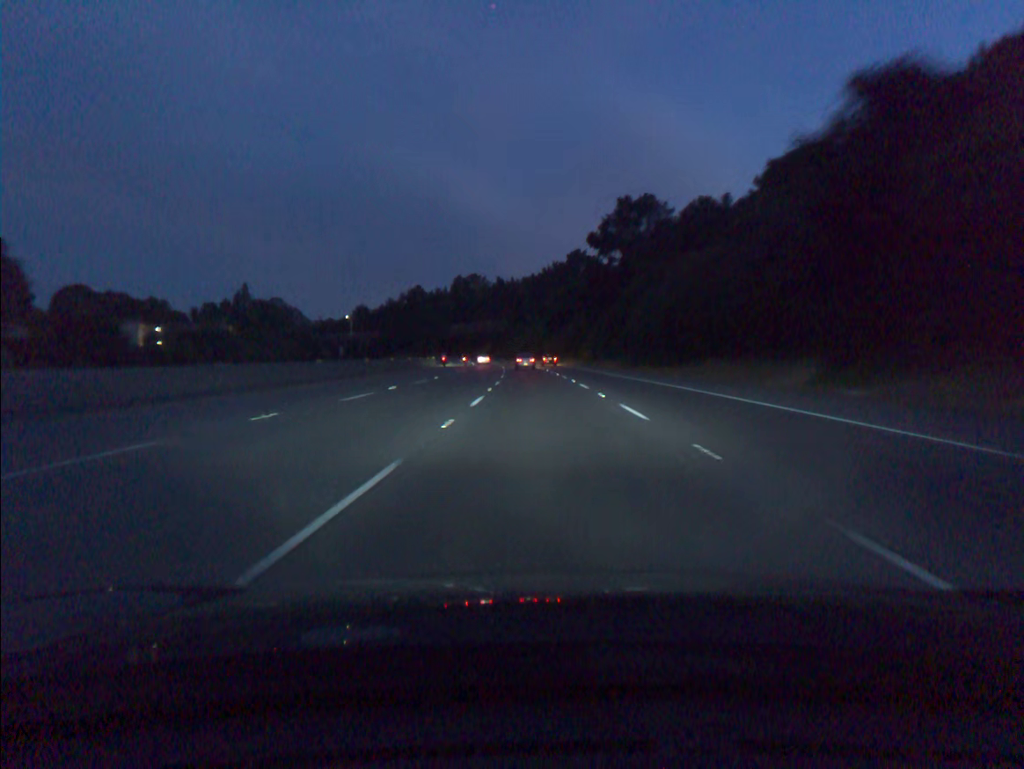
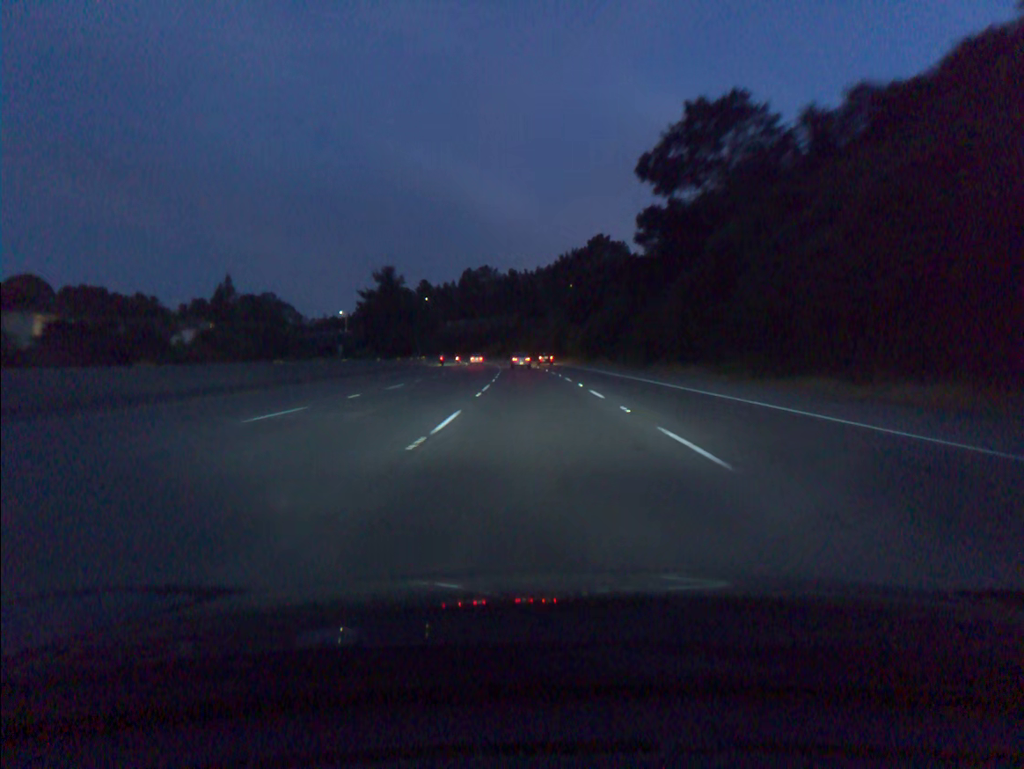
(-0.4, +35.9) m; -1°
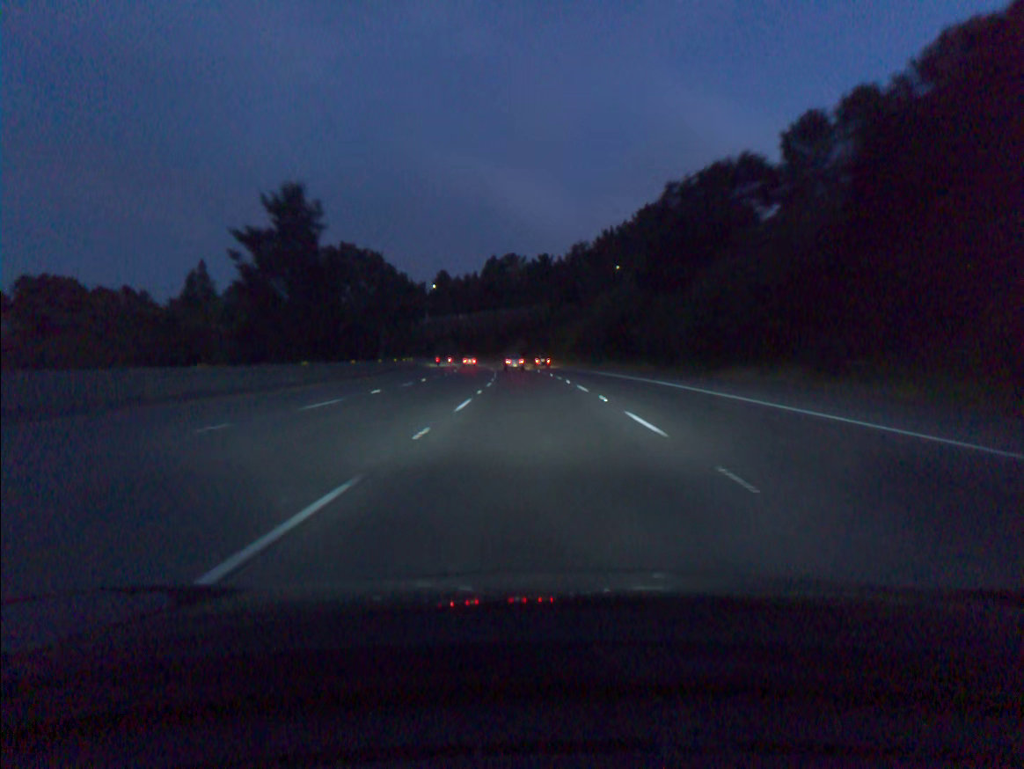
(-1.1, +54.0) m; -2°
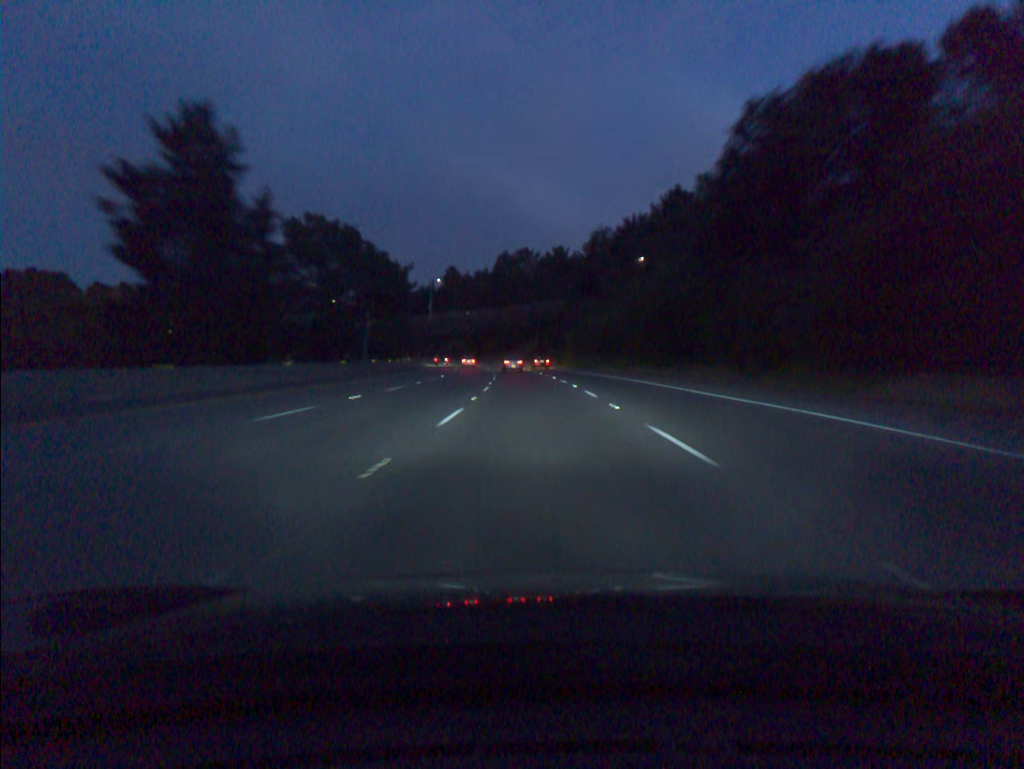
(-0.1, +18.0) m; -1°
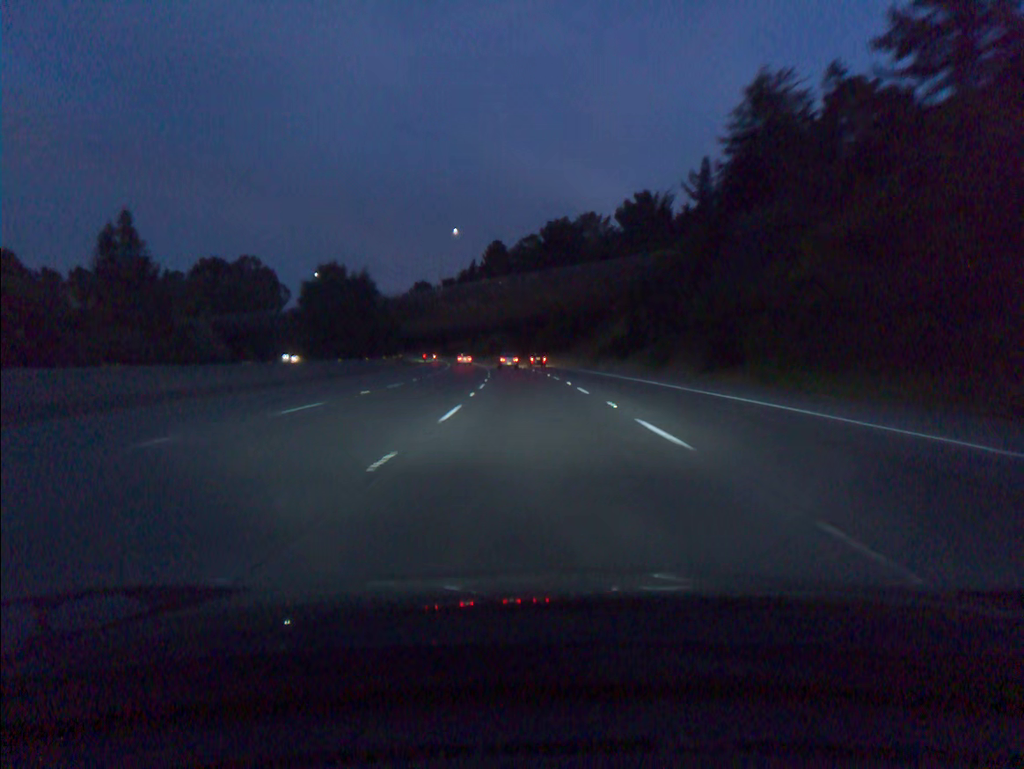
(-2.7, +72.3) m; -4°
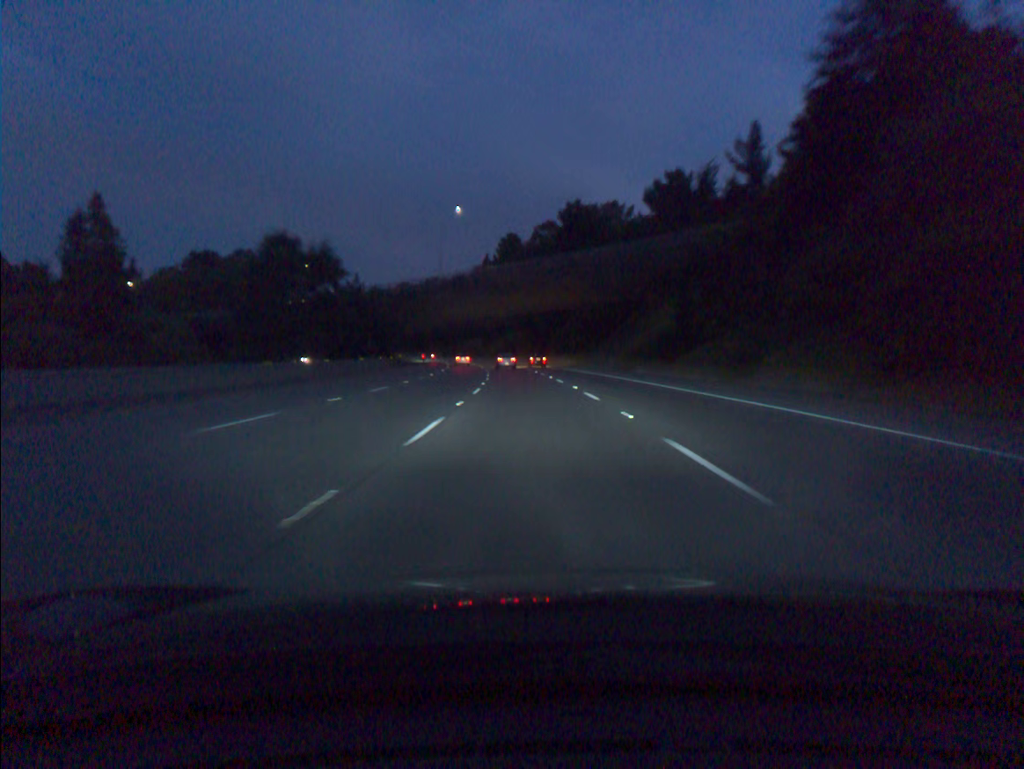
(-0.2, +18.2) m; -1°
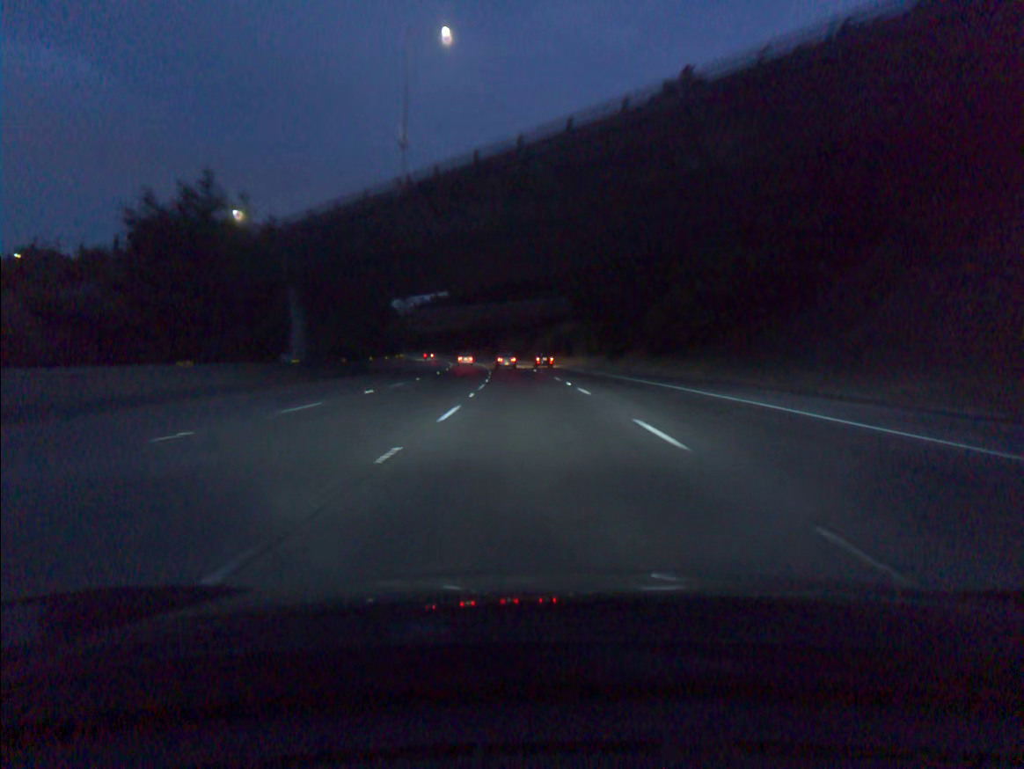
(-1.9, +54.6) m; -4°
